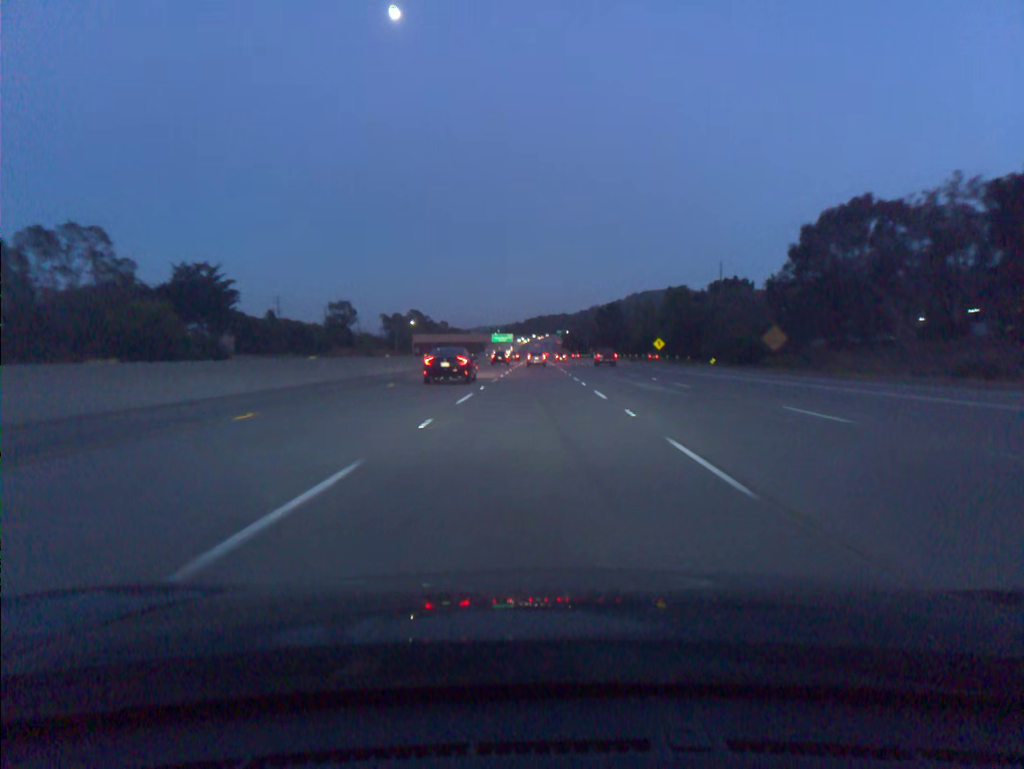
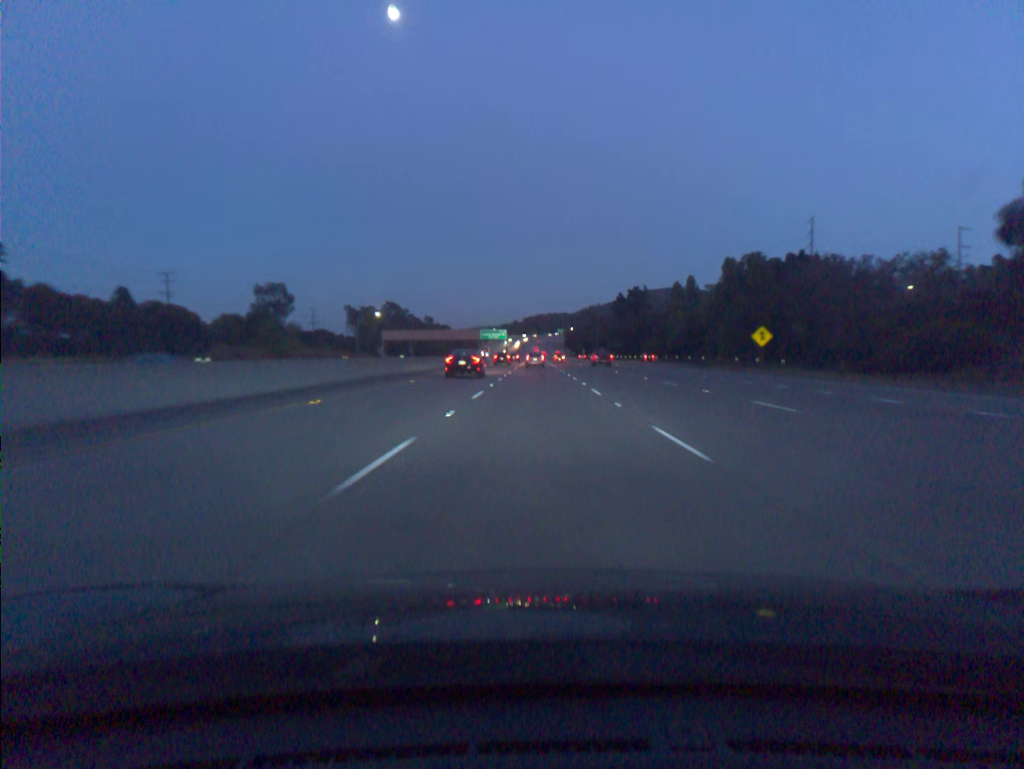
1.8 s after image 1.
(-0.1, +54.2) m; 0°
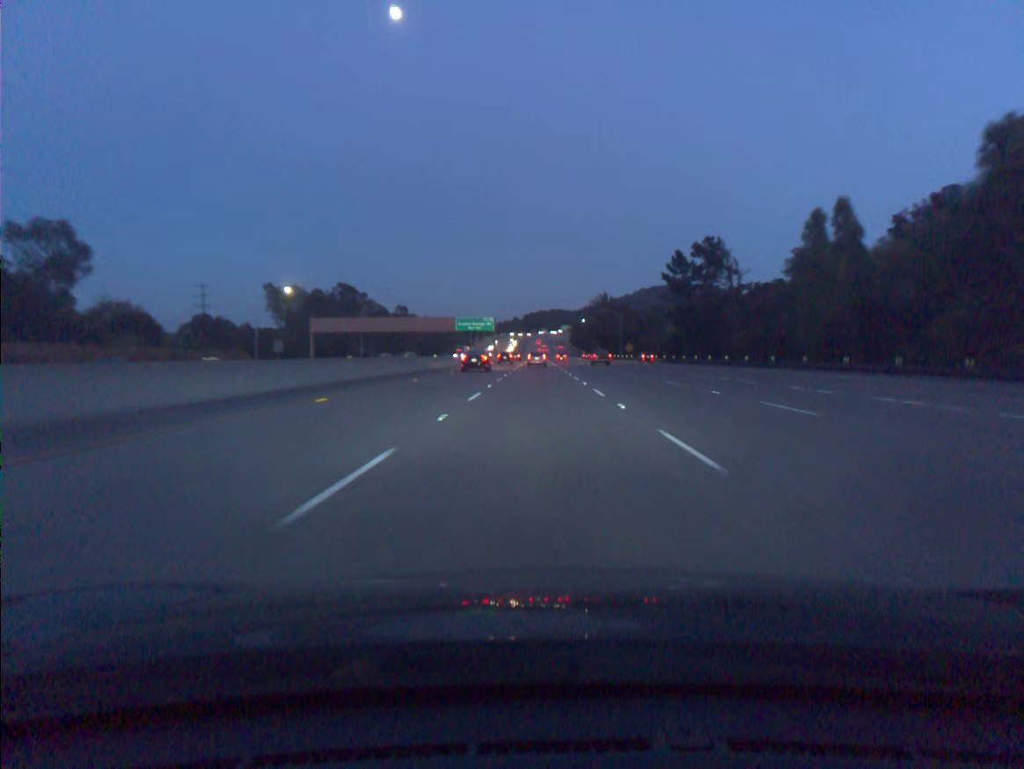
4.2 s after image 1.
(+0.1, +72.5) m; 0°
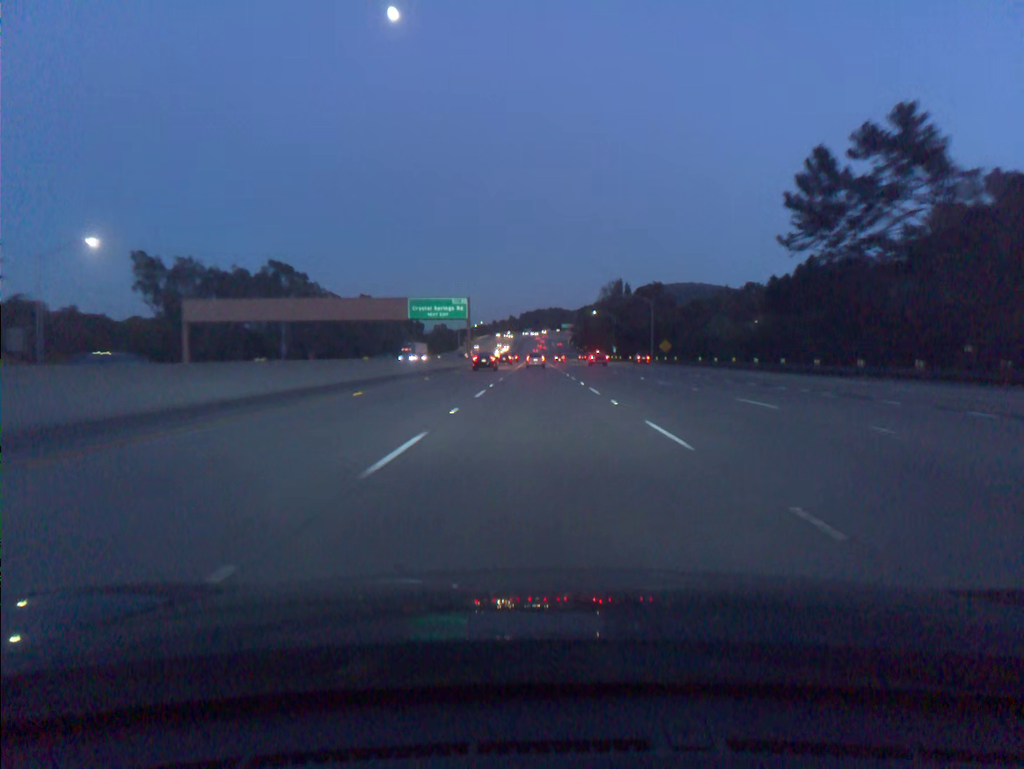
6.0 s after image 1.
(+0.1, +54.7) m; 0°
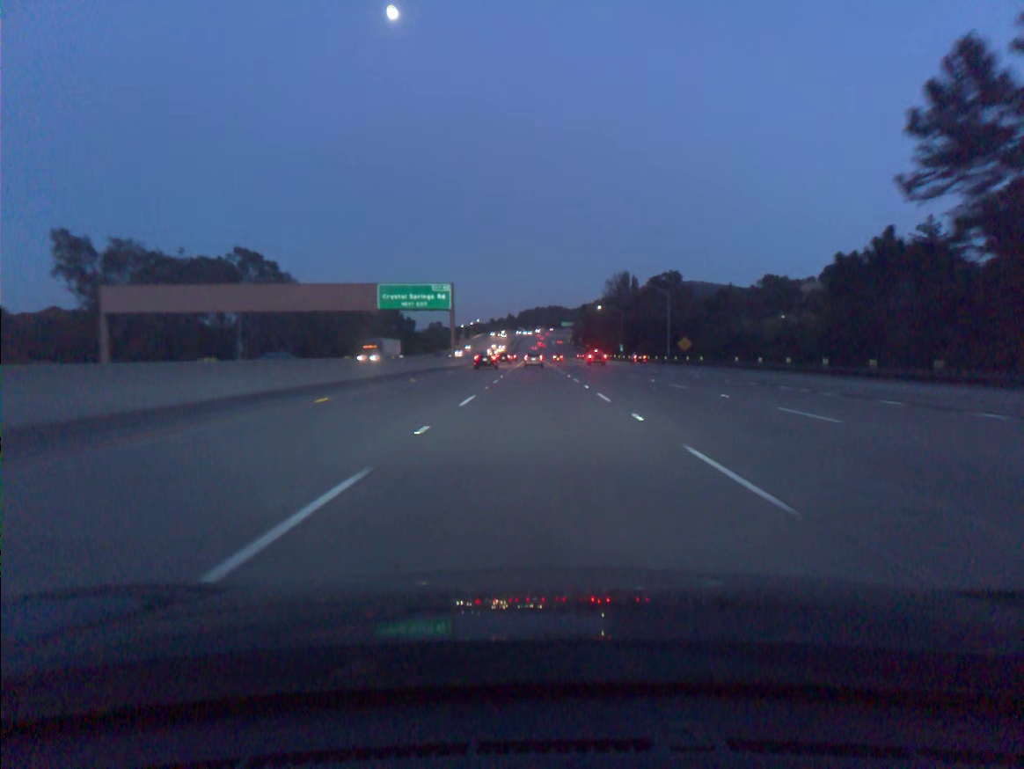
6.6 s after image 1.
(0.0, +18.3) m; 0°
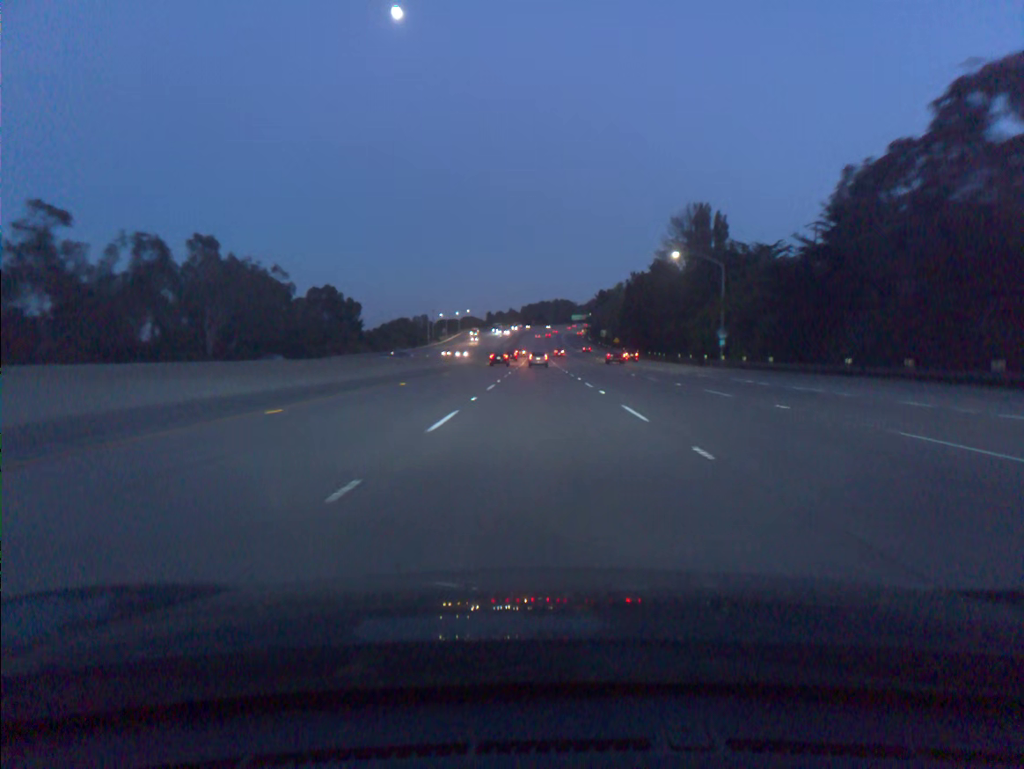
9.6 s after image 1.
(-0.2, +91.6) m; 0°
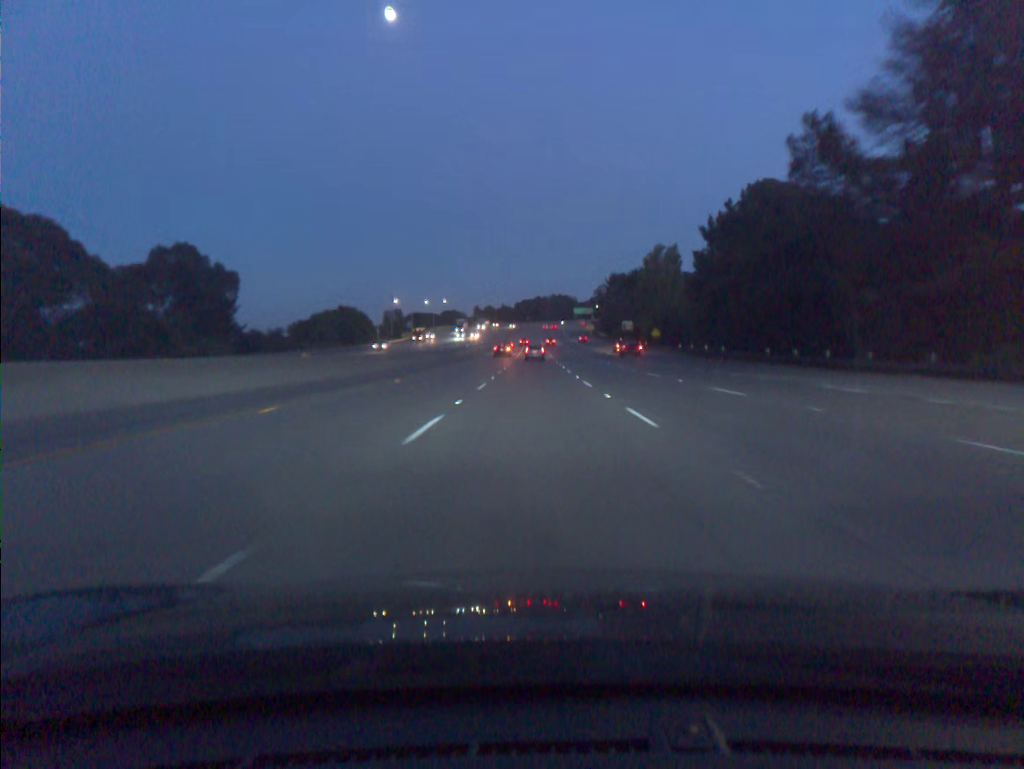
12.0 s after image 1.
(+0.2, +73.2) m; 0°
